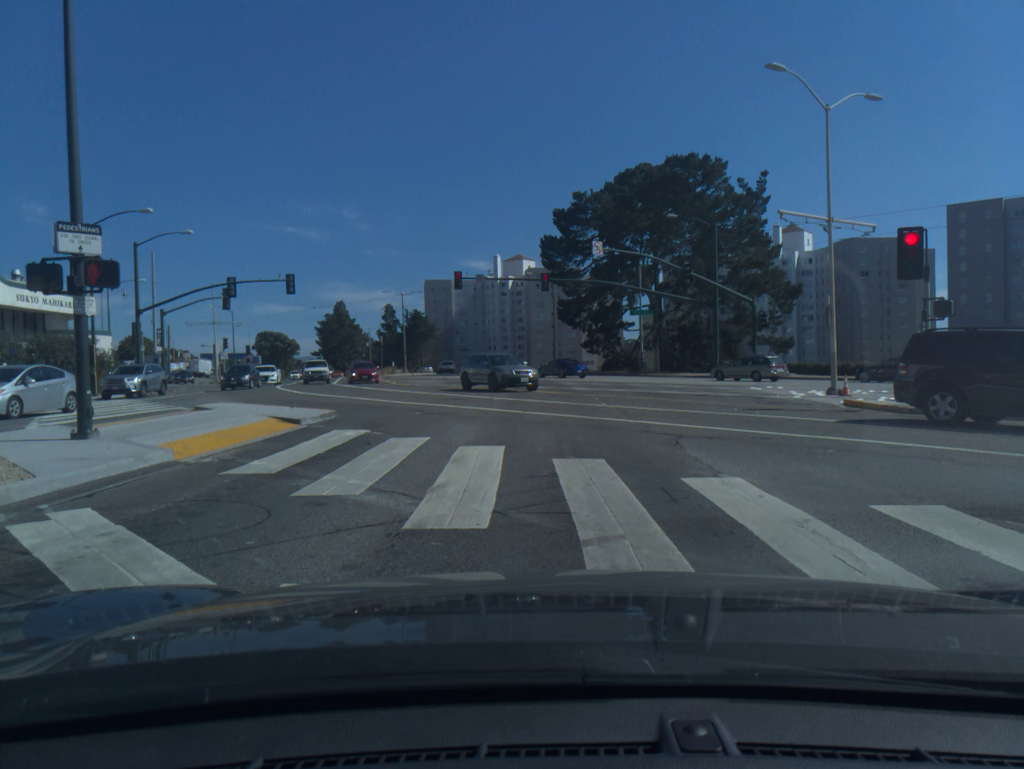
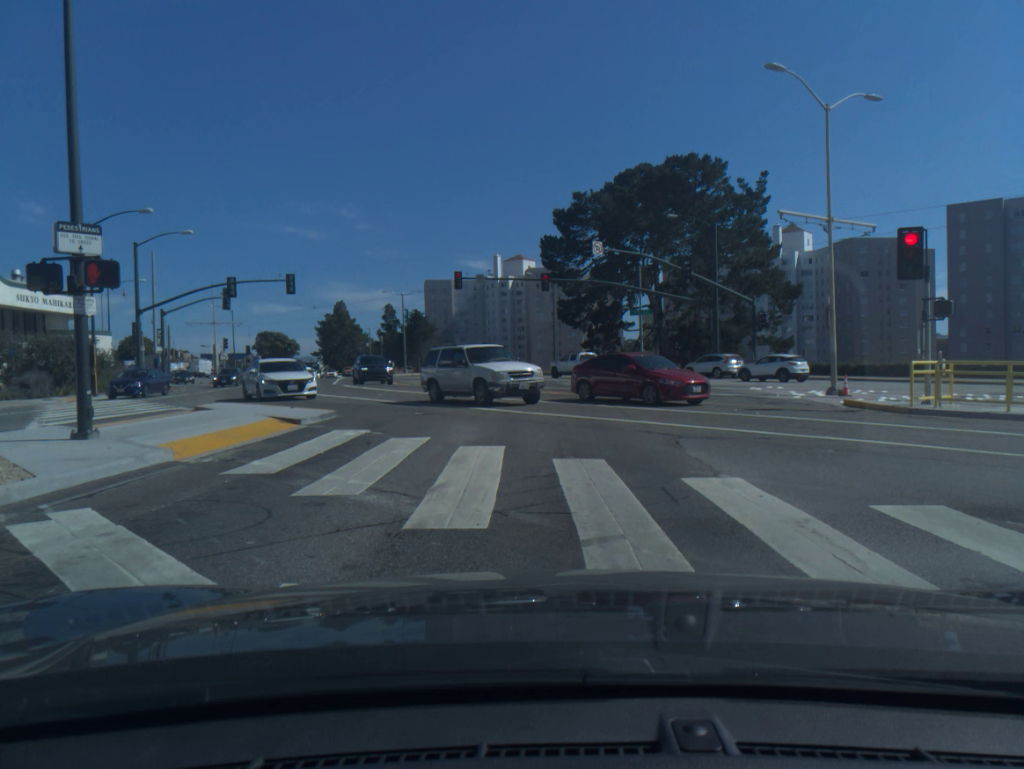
(0.0, 0.0) m; 0°
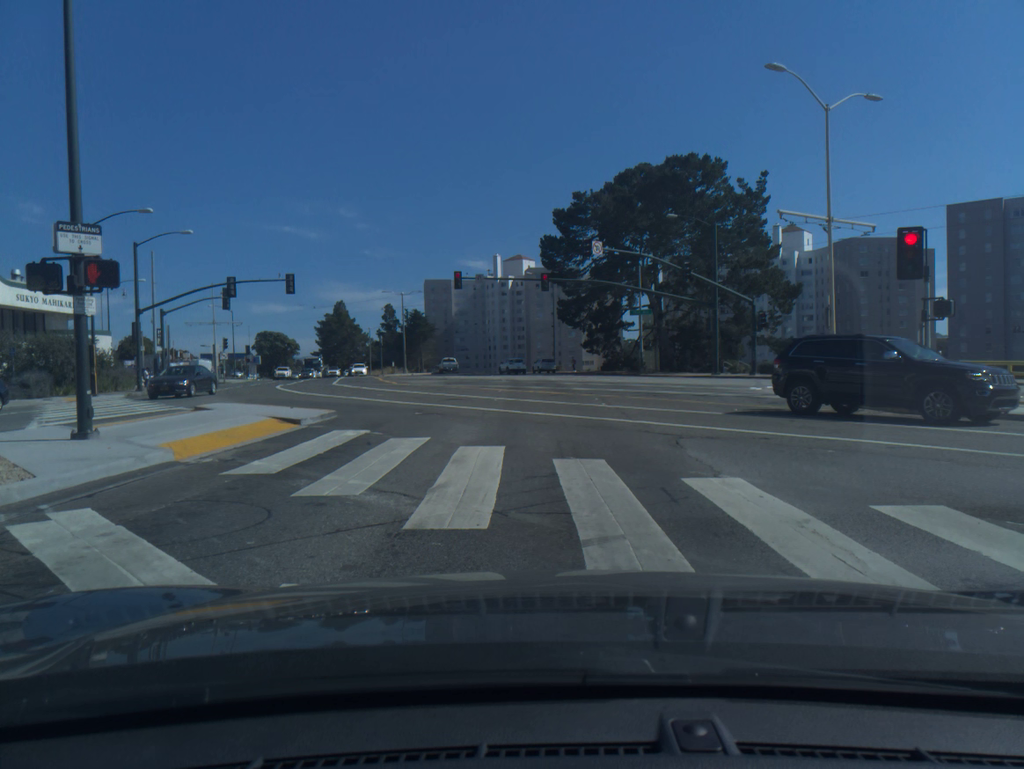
(0.0, 0.0) m; 0°
